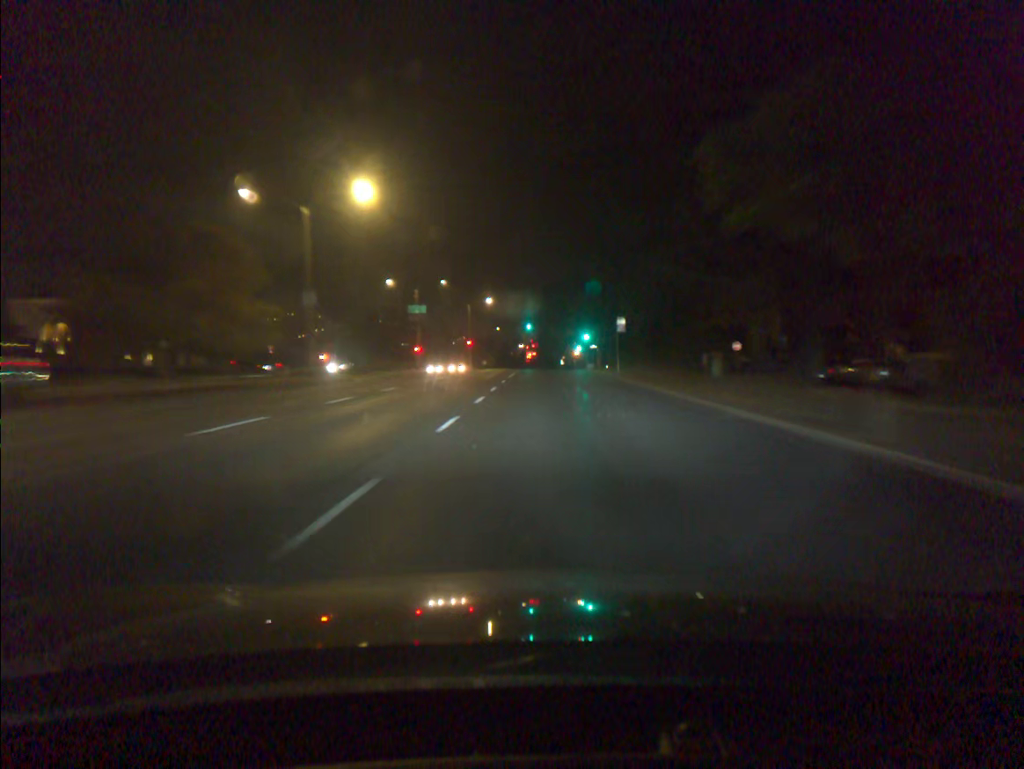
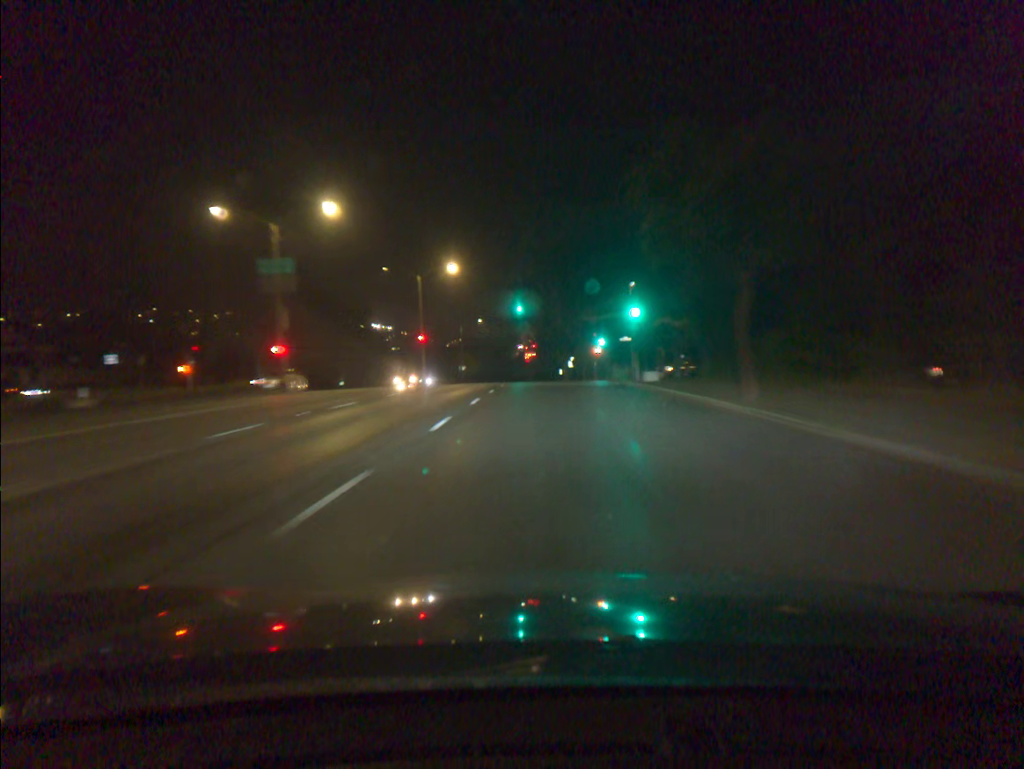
(+0.1, +42.9) m; 0°
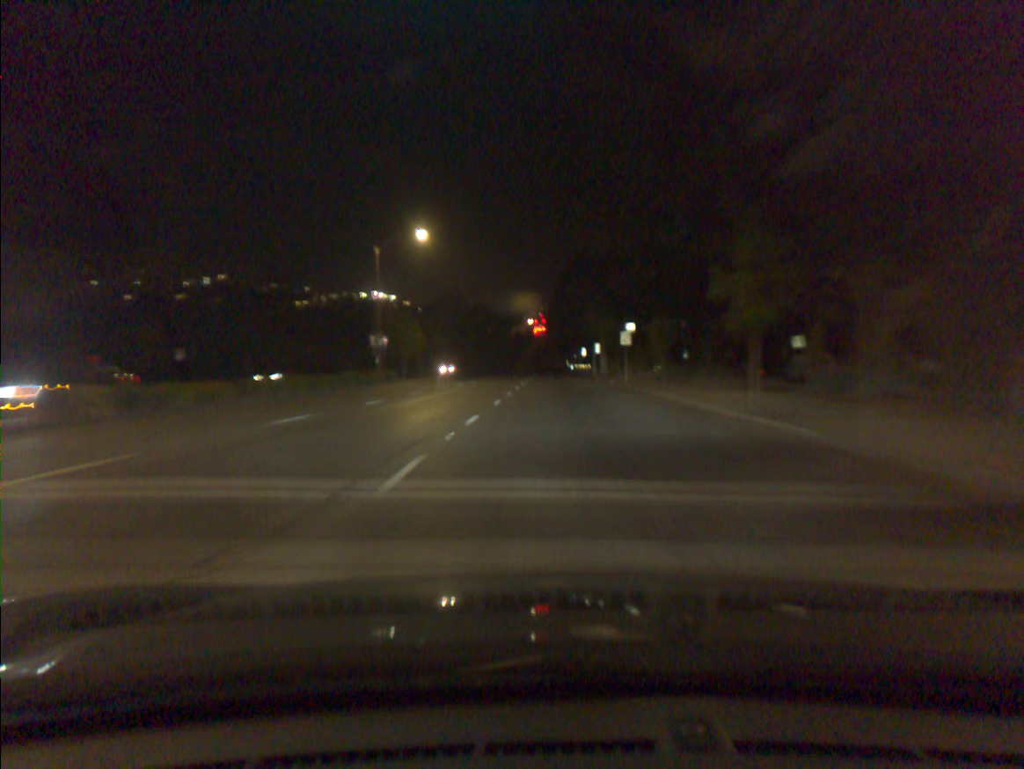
(-0.4, +62.2) m; -1°
